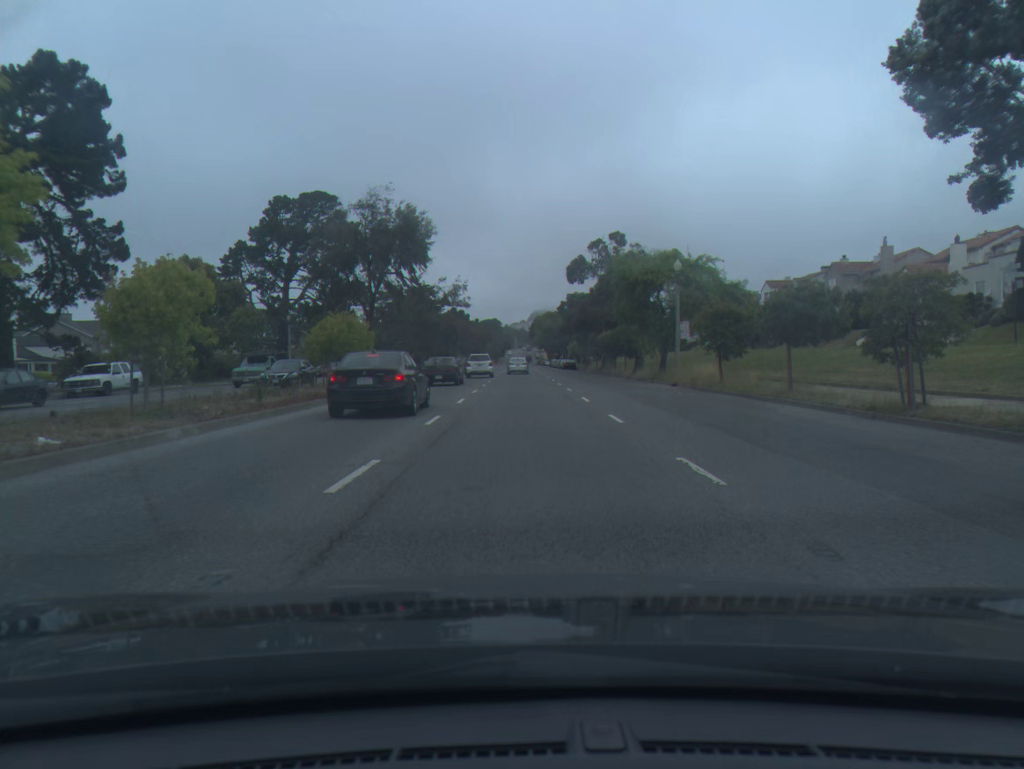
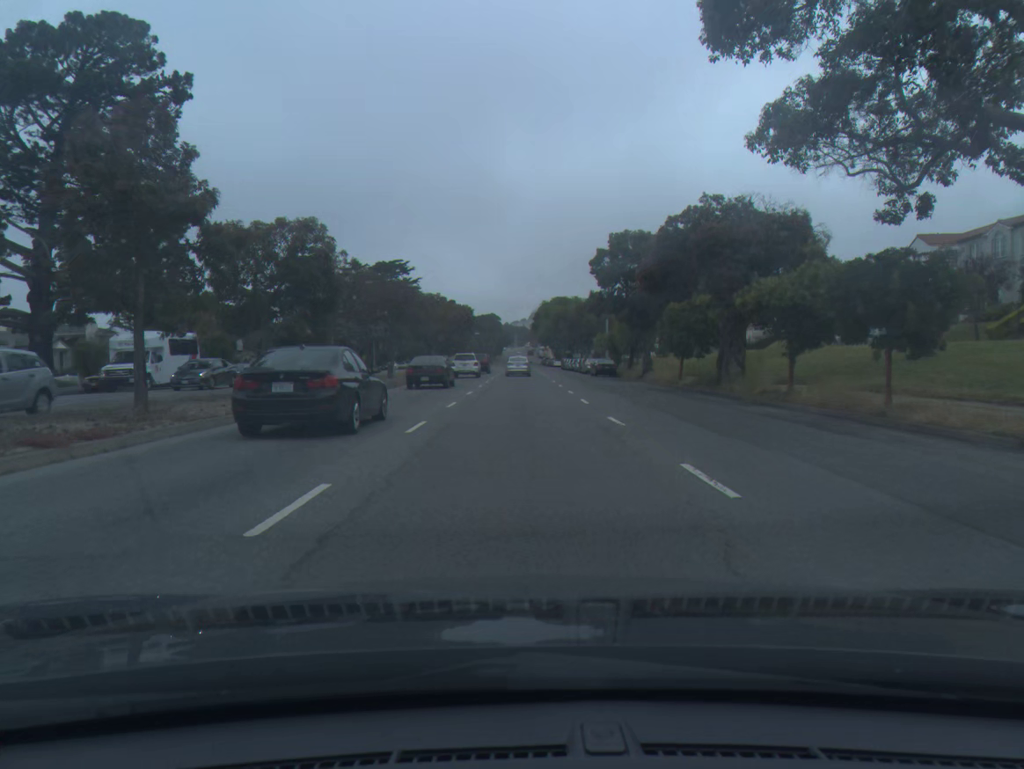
(+0.1, +45.2) m; 0°
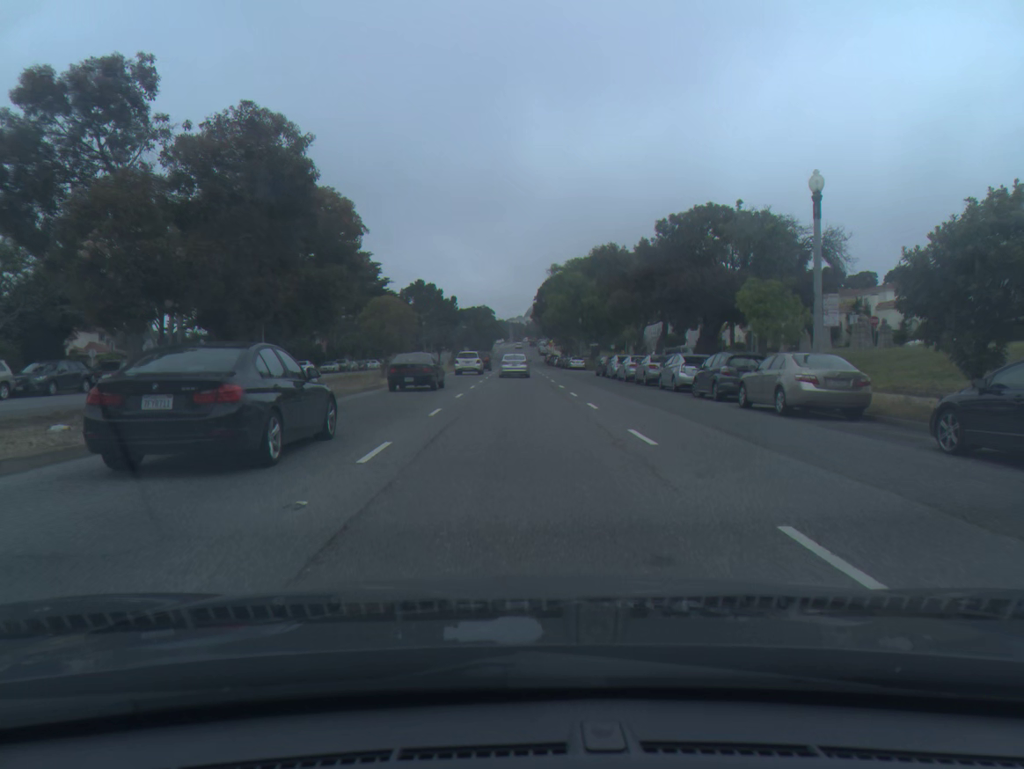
(+0.1, +54.1) m; 0°
